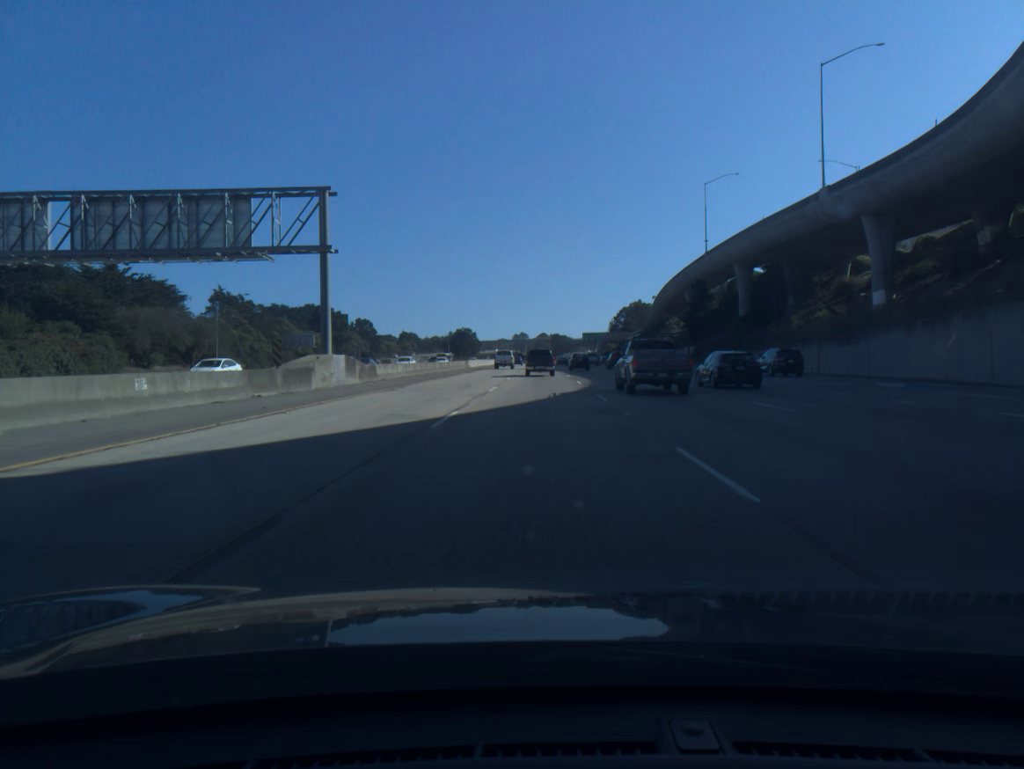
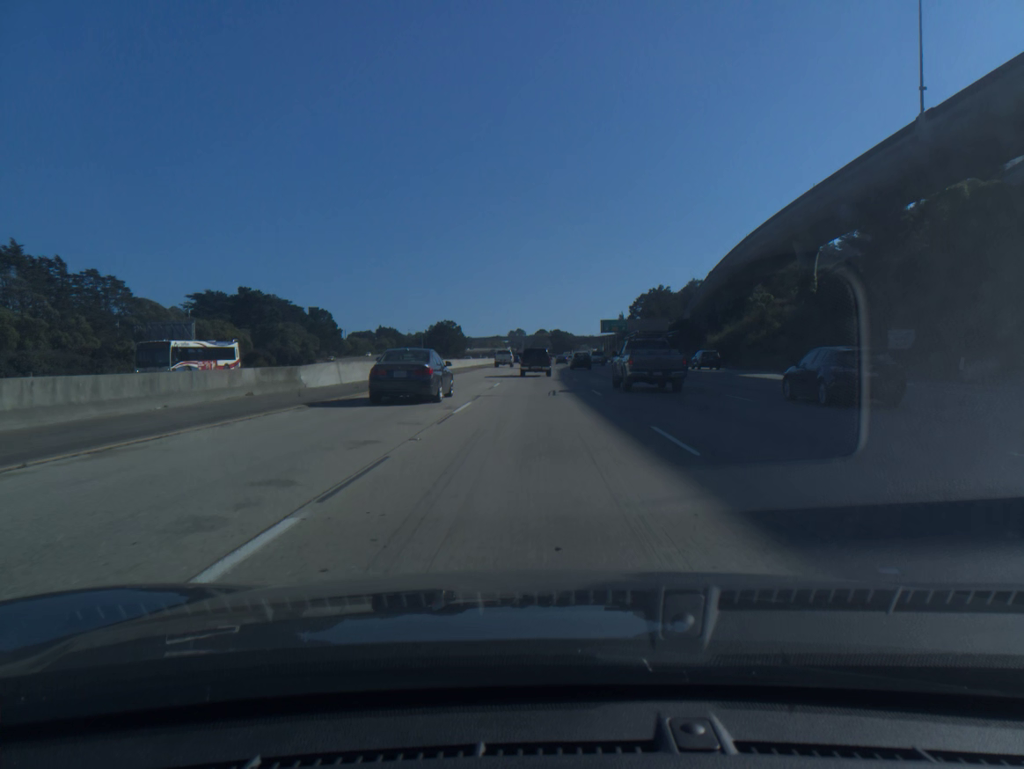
(0.0, +70.0) m; 0°
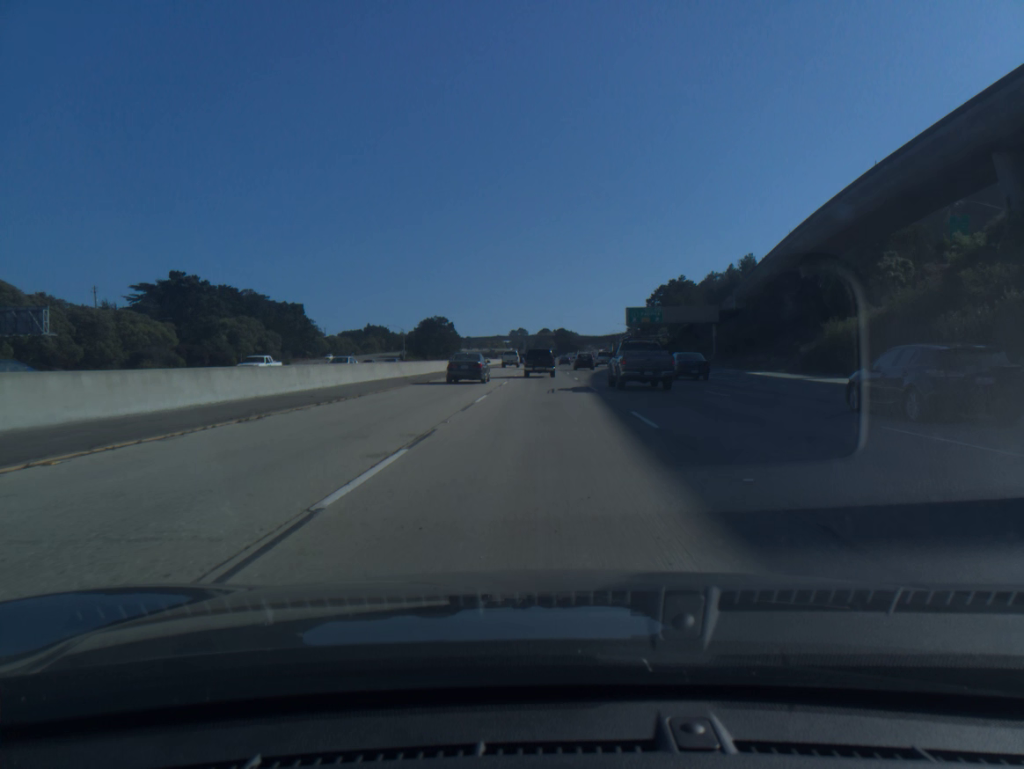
(-0.1, +40.1) m; 0°
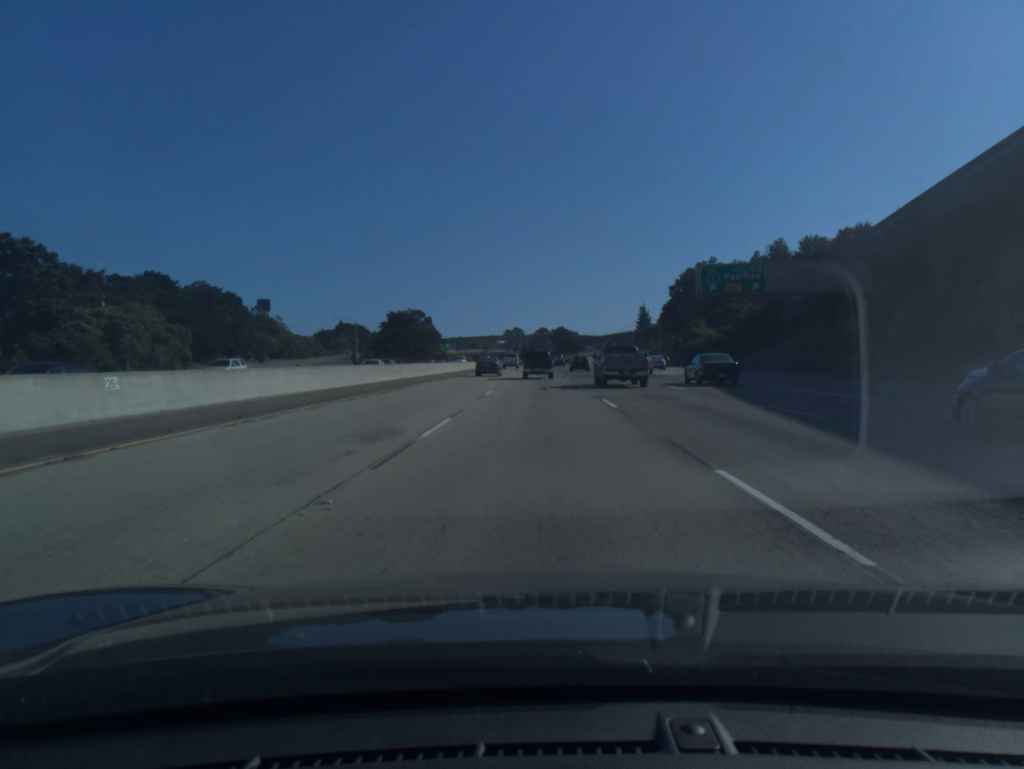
(+0.2, +52.4) m; 0°
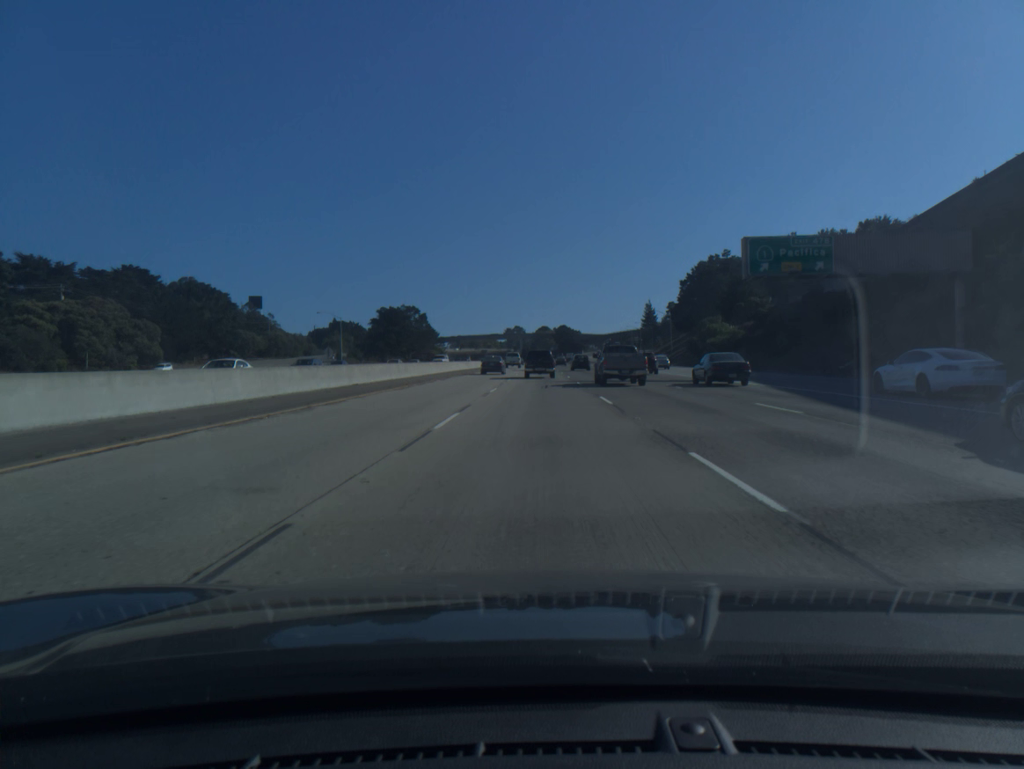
(0.0, +13.1) m; 0°
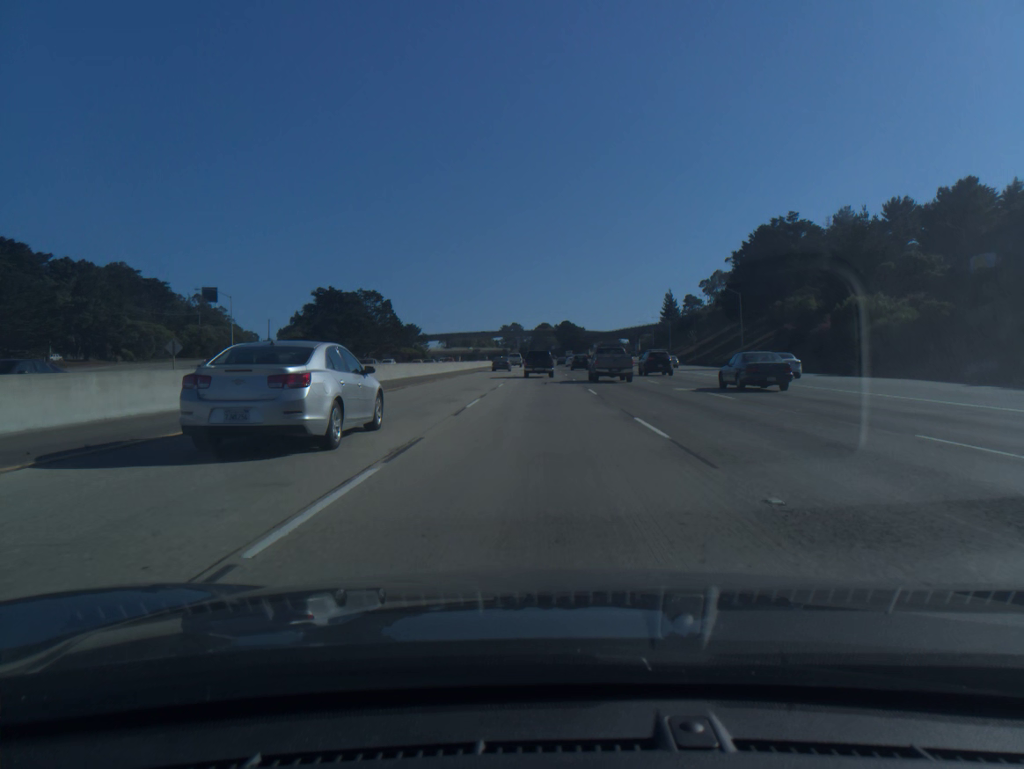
(0.0, +52.8) m; 0°
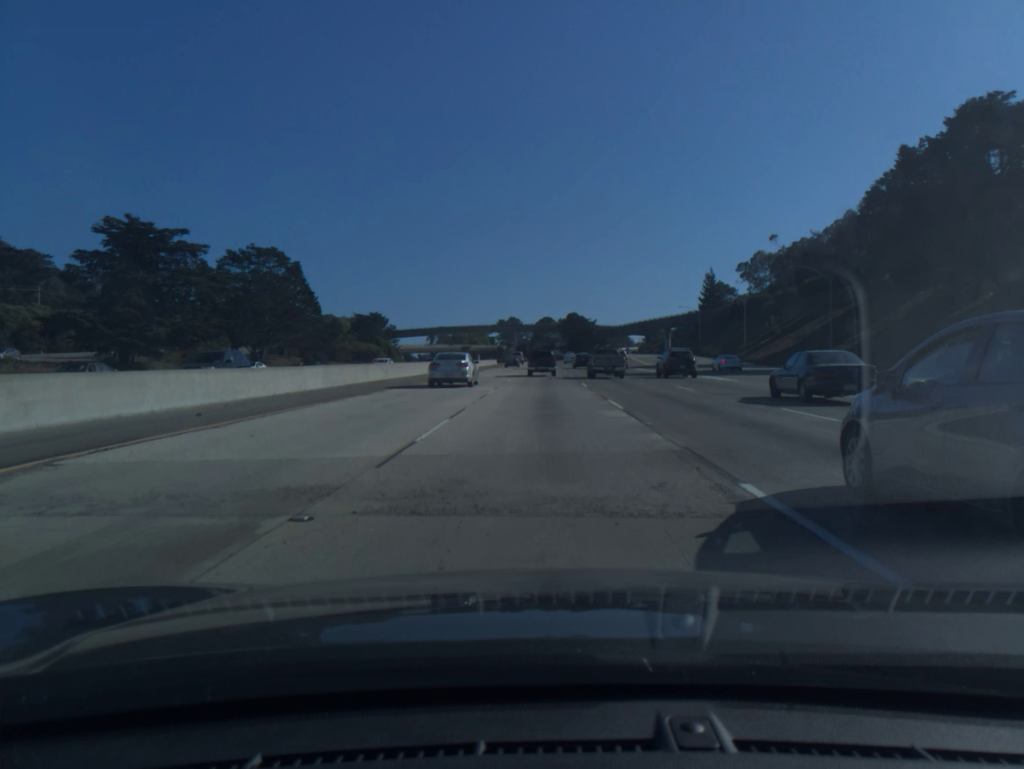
(0.0, +66.5) m; 0°
